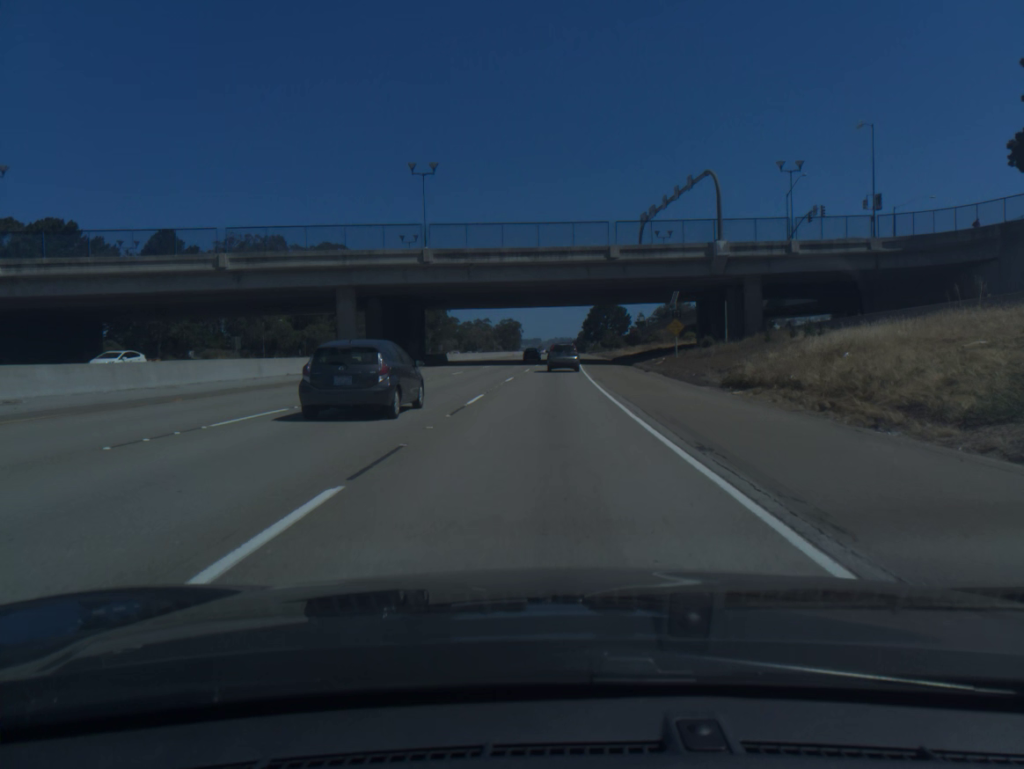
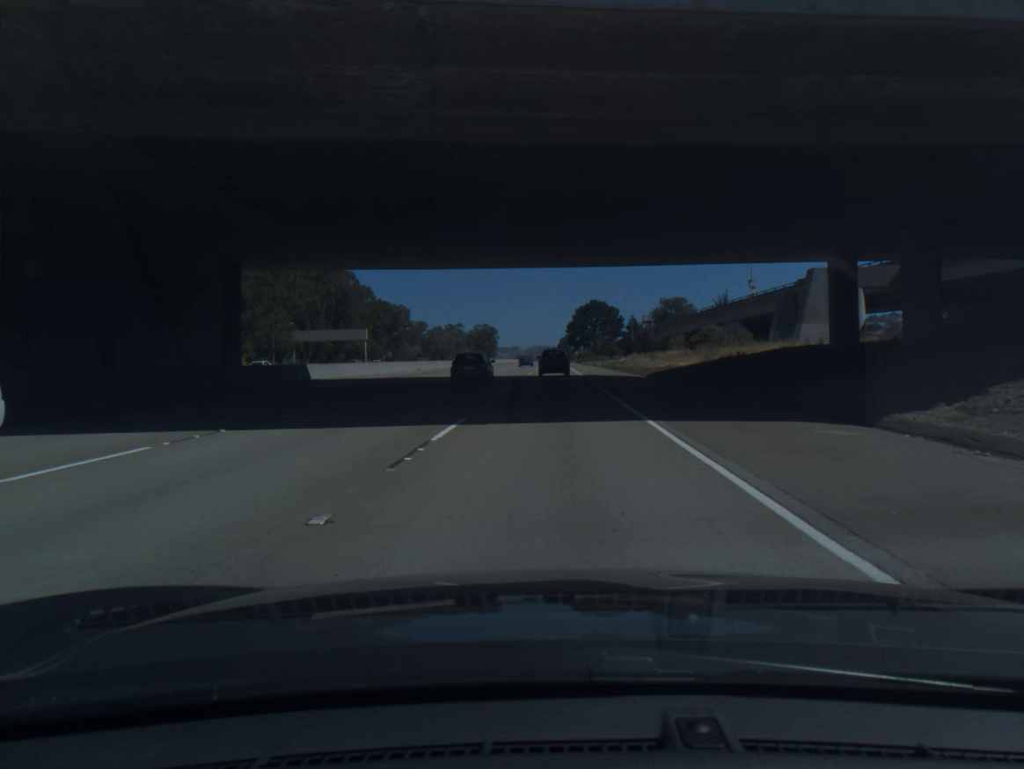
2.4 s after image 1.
(+0.6, +49.9) m; +2°
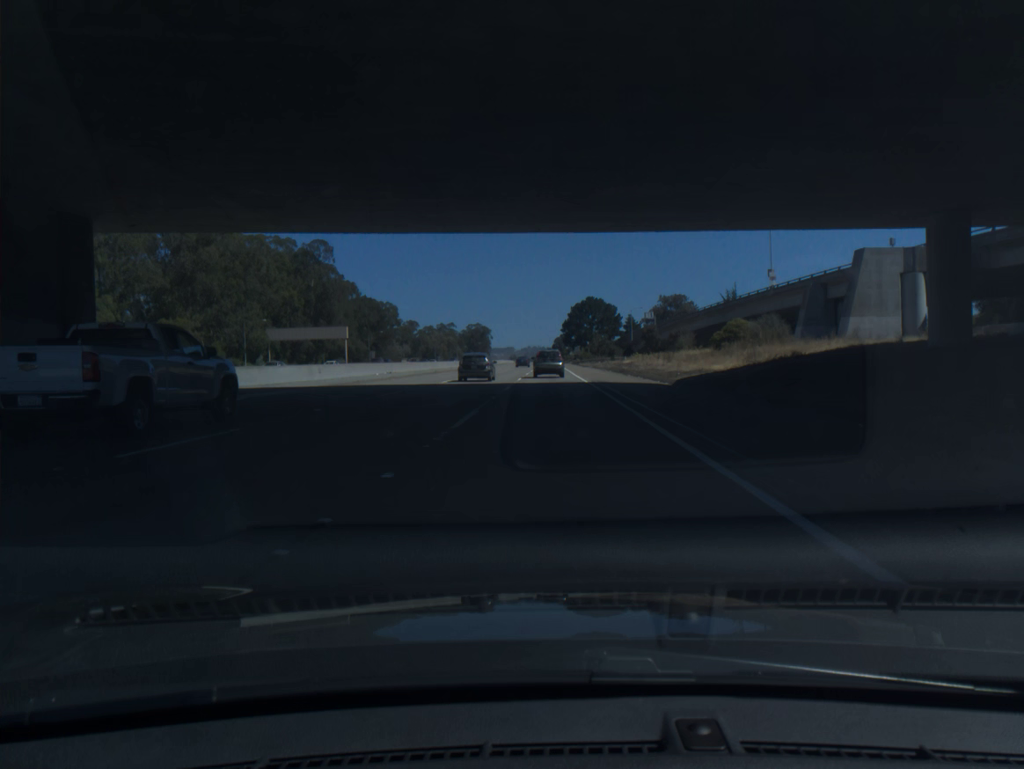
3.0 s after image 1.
(0.0, +12.4) m; 0°
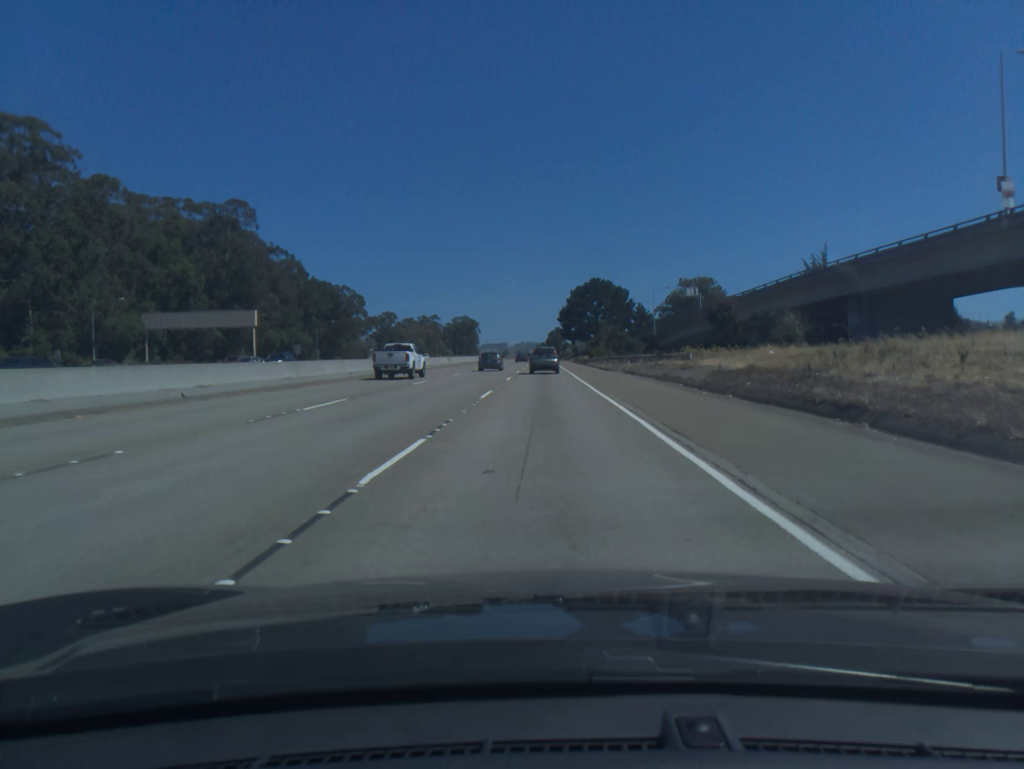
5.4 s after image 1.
(+0.3, +49.6) m; 0°
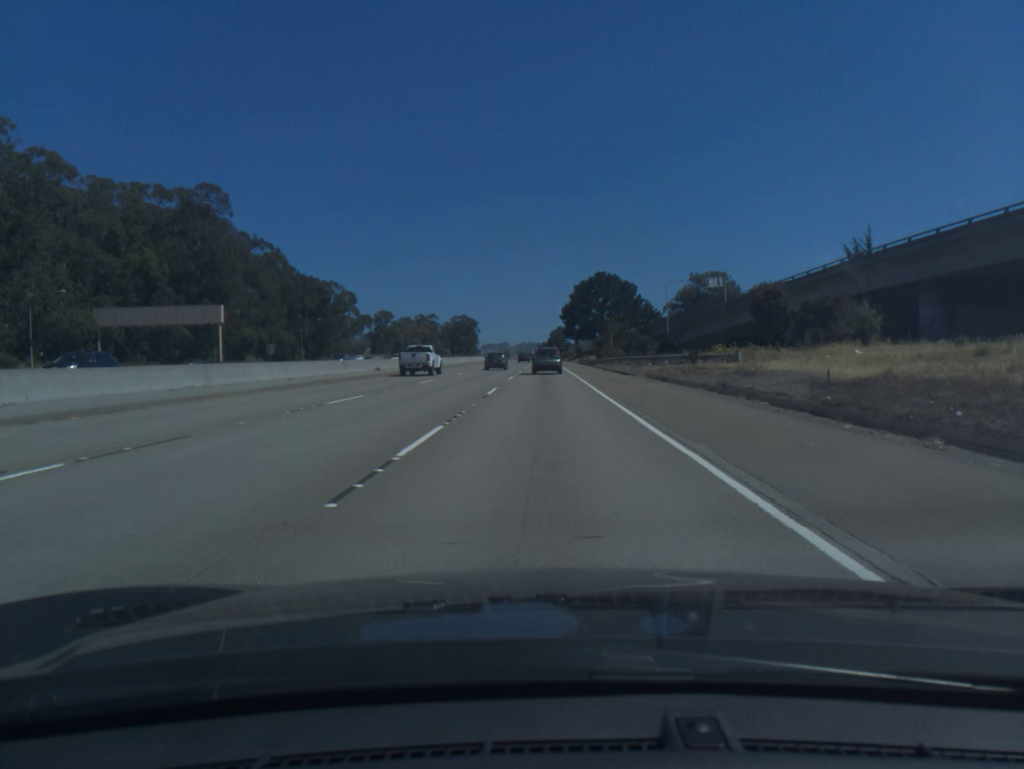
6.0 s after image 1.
(0.0, +12.4) m; 0°
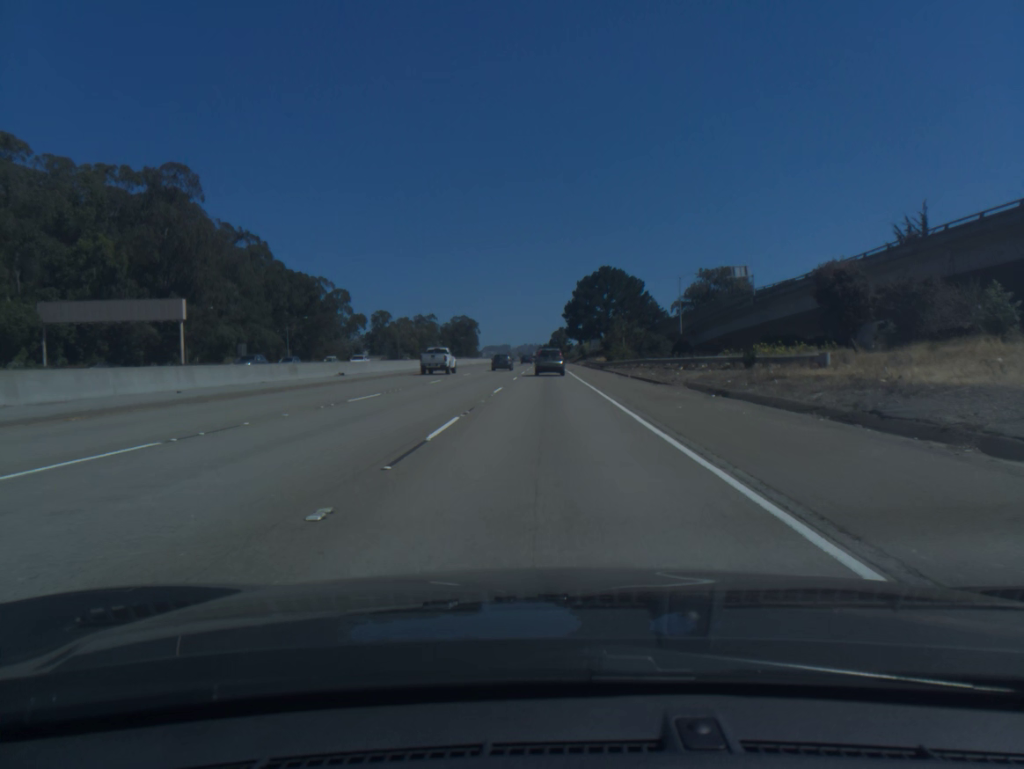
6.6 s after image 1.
(0.0, +12.5) m; 0°
